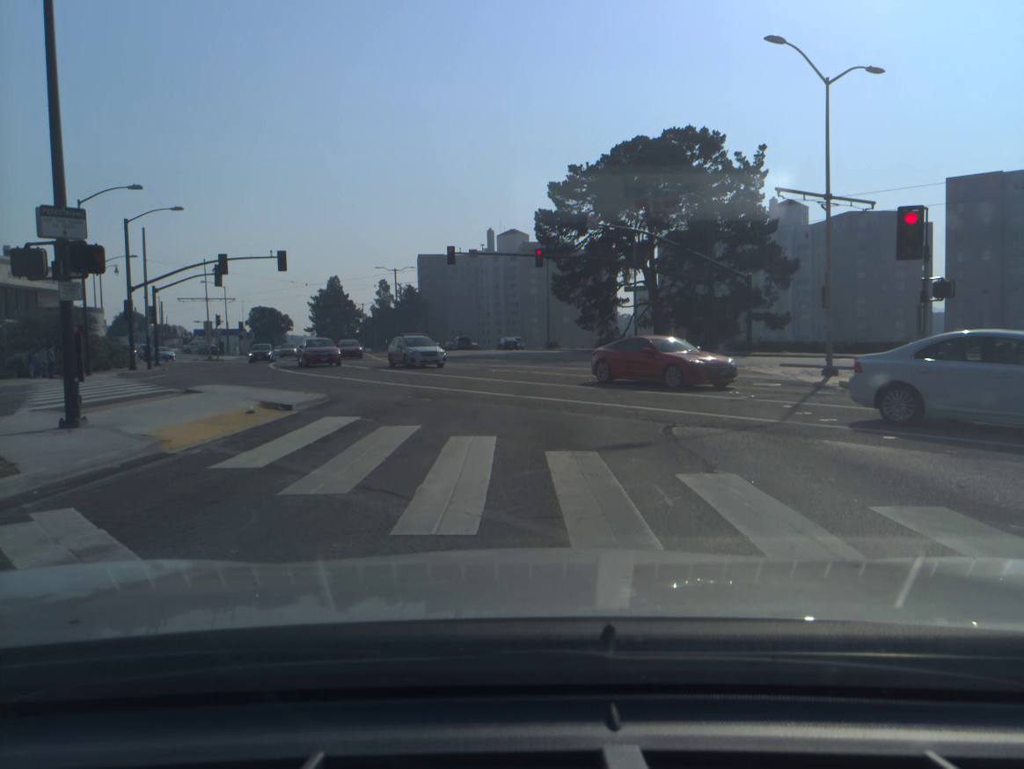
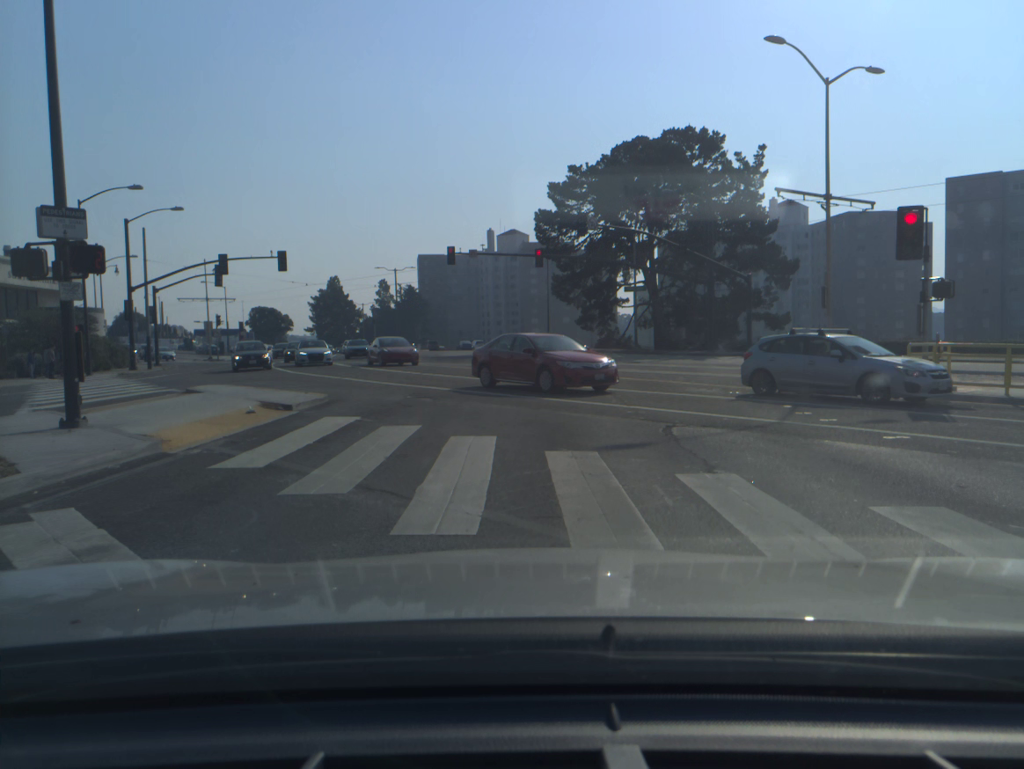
(0.0, 0.0) m; 0°
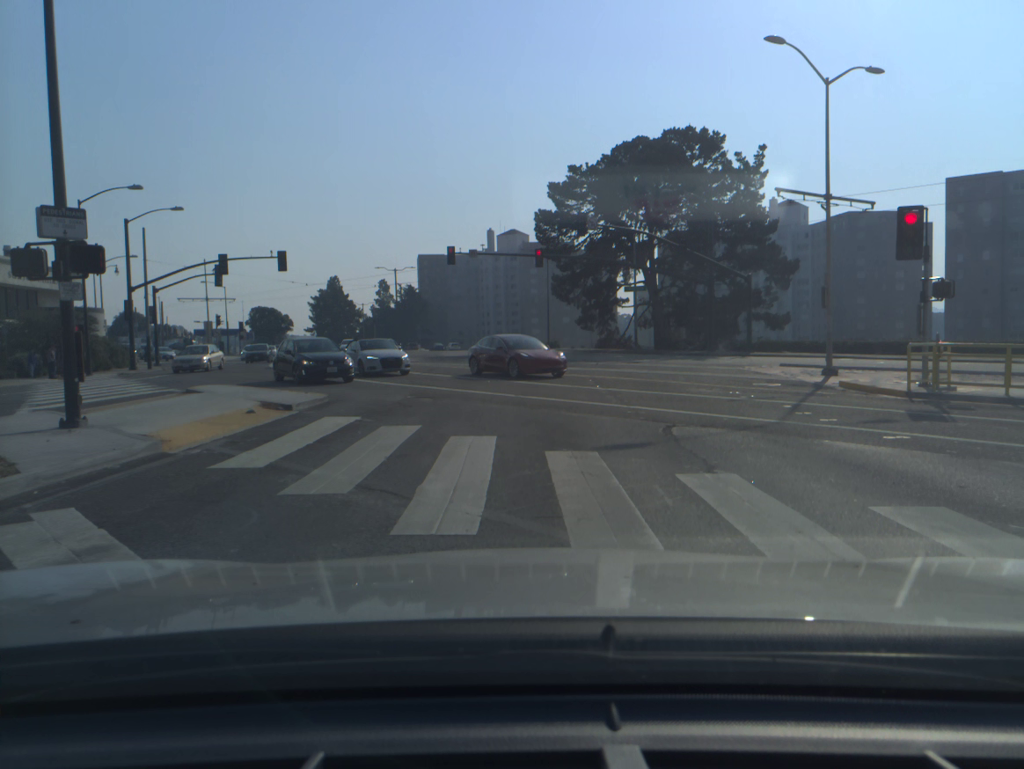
(0.0, 0.0) m; 0°
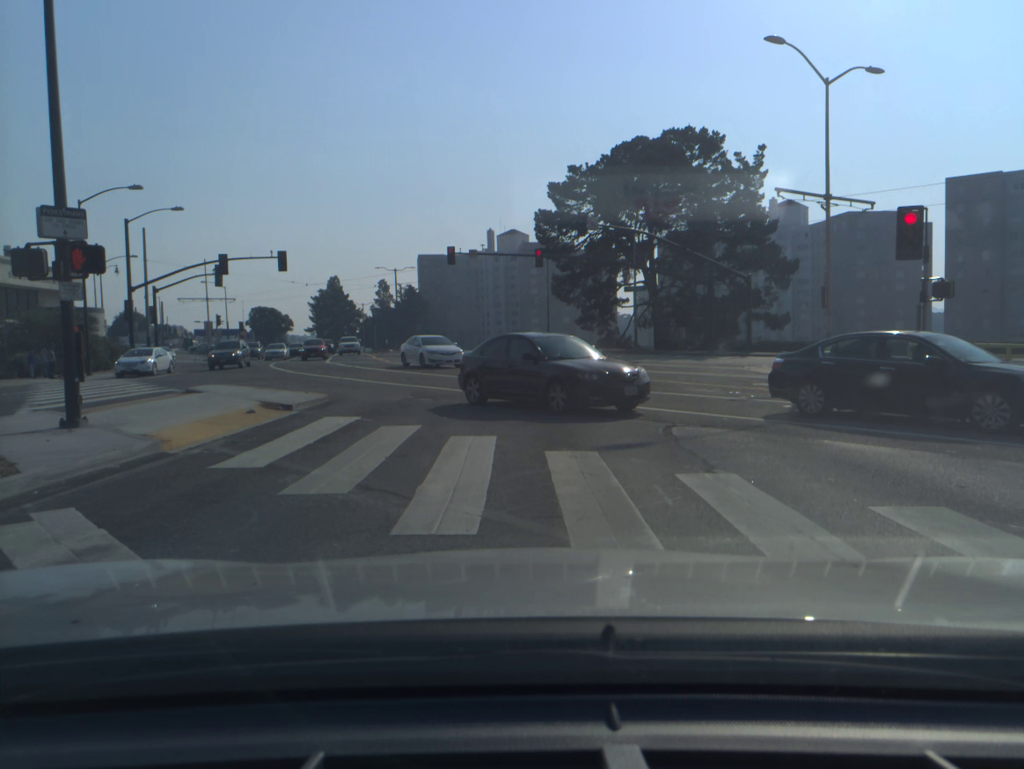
(0.0, 0.0) m; 0°
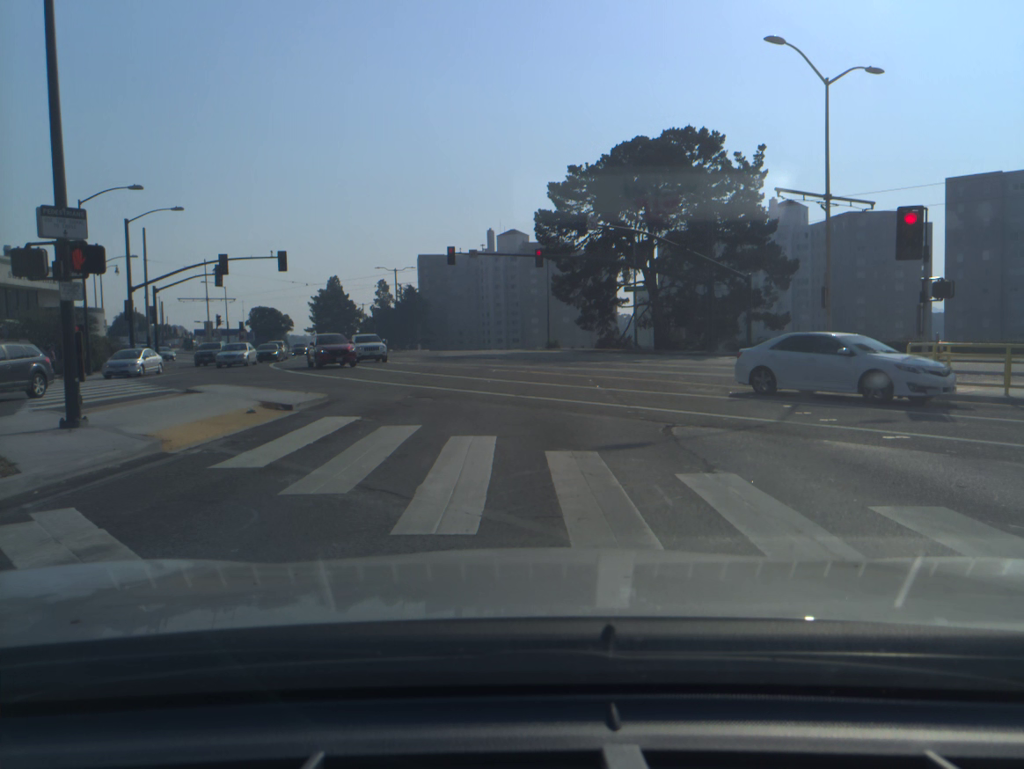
(0.0, 0.0) m; 0°
